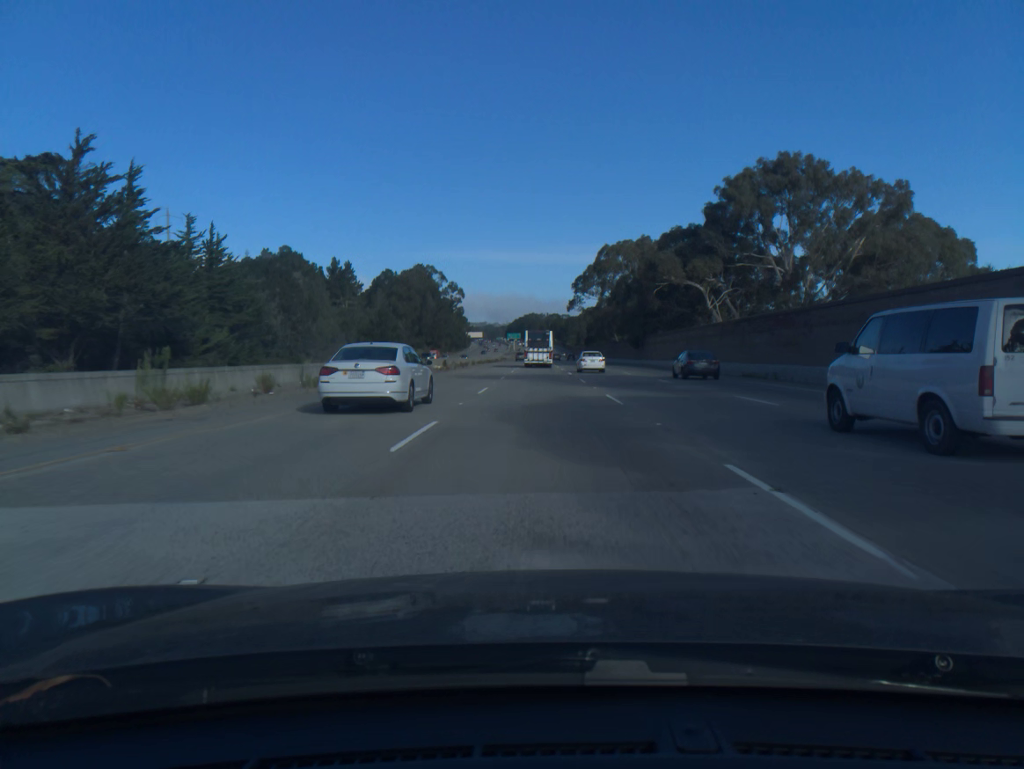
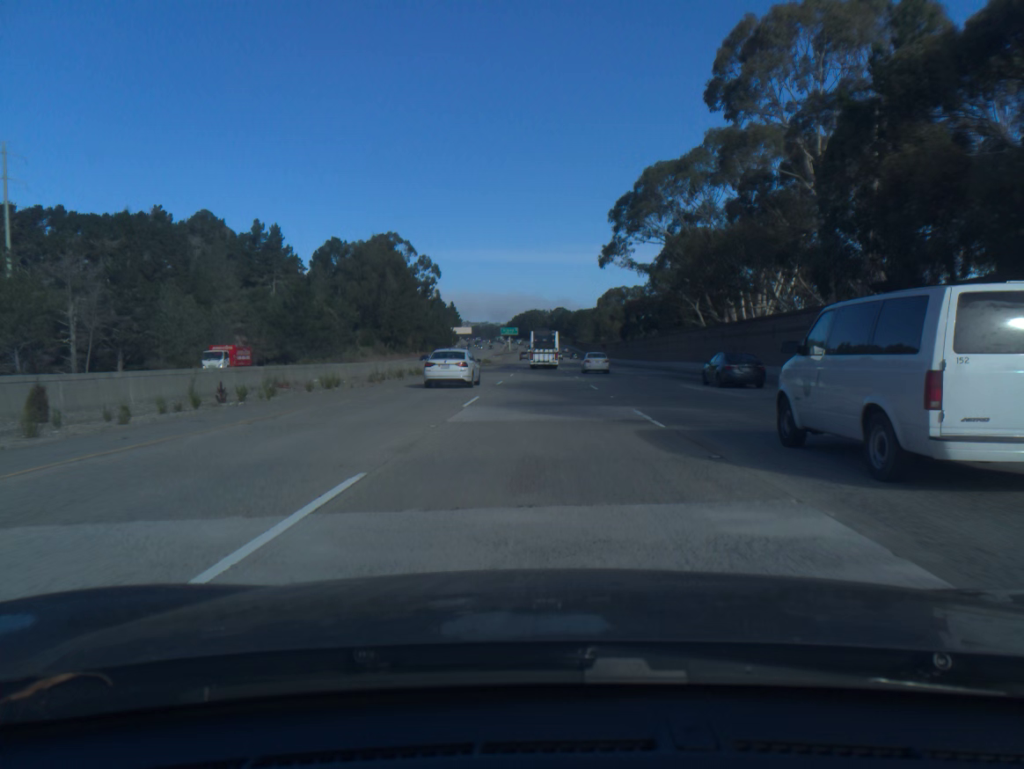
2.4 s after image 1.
(-0.2, +78.8) m; 0°
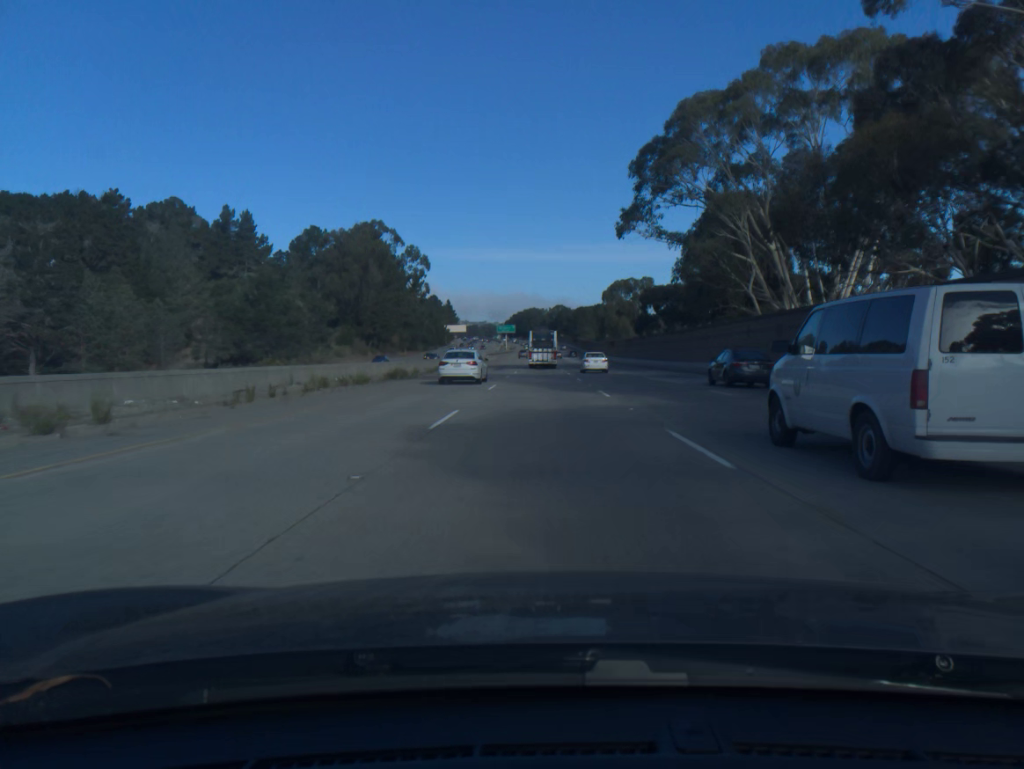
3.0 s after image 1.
(0.0, +19.7) m; 0°
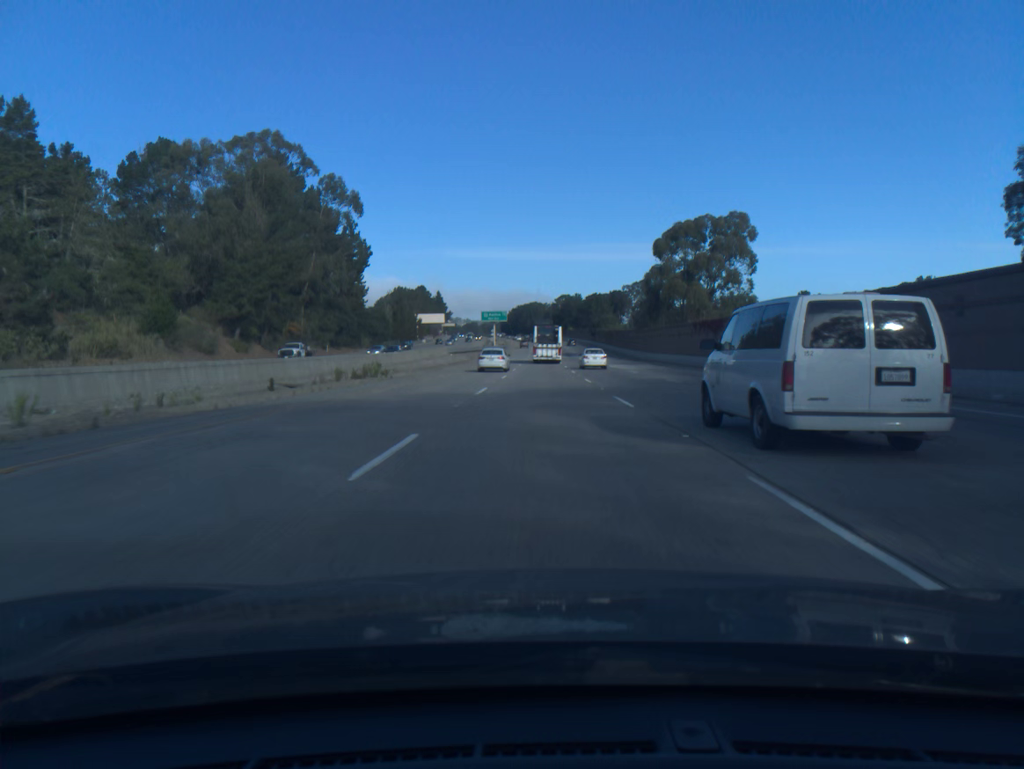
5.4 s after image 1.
(0.0, +79.0) m; 0°
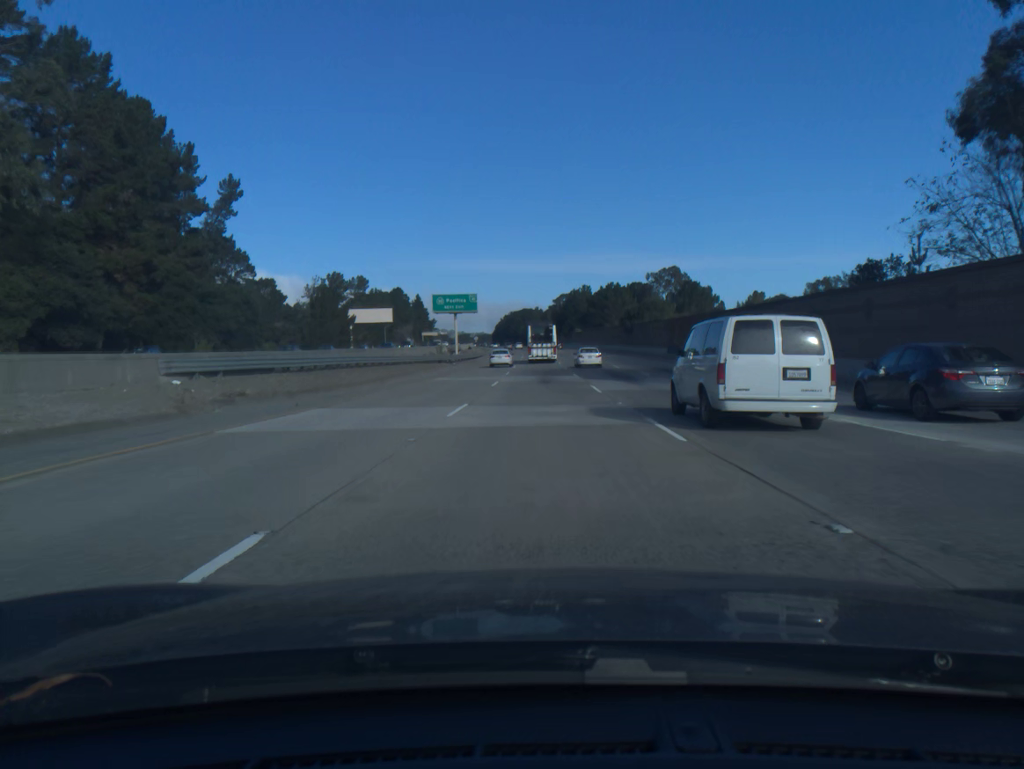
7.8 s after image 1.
(+0.2, +79.1) m; 0°
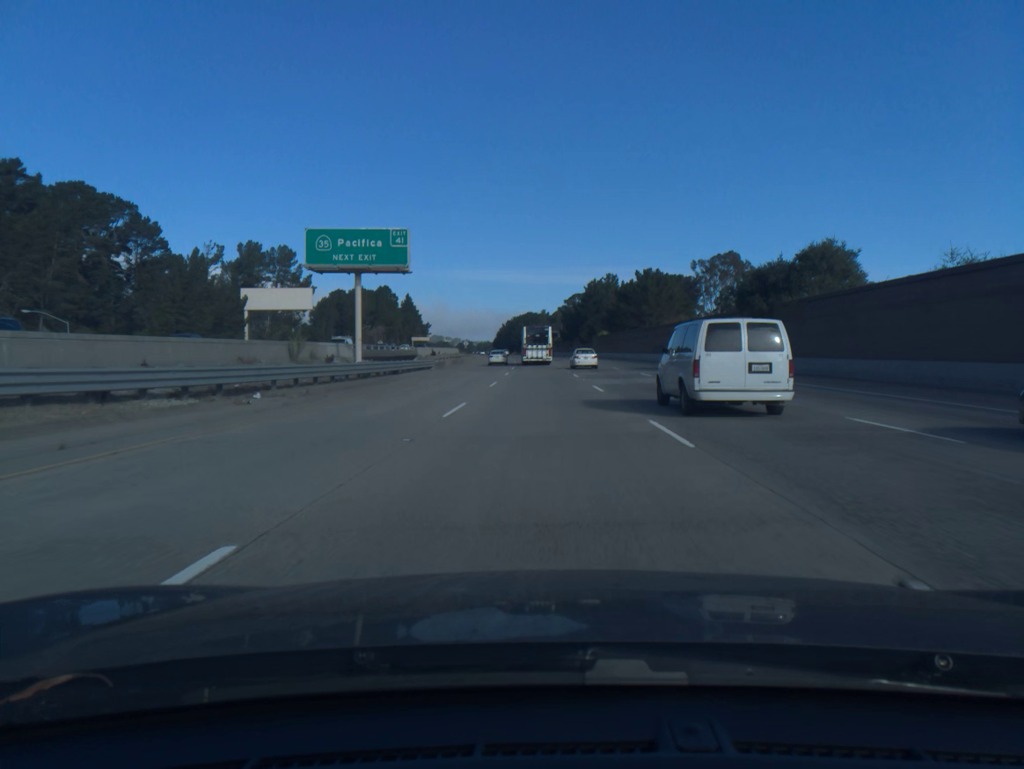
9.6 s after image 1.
(-0.2, +59.0) m; 0°
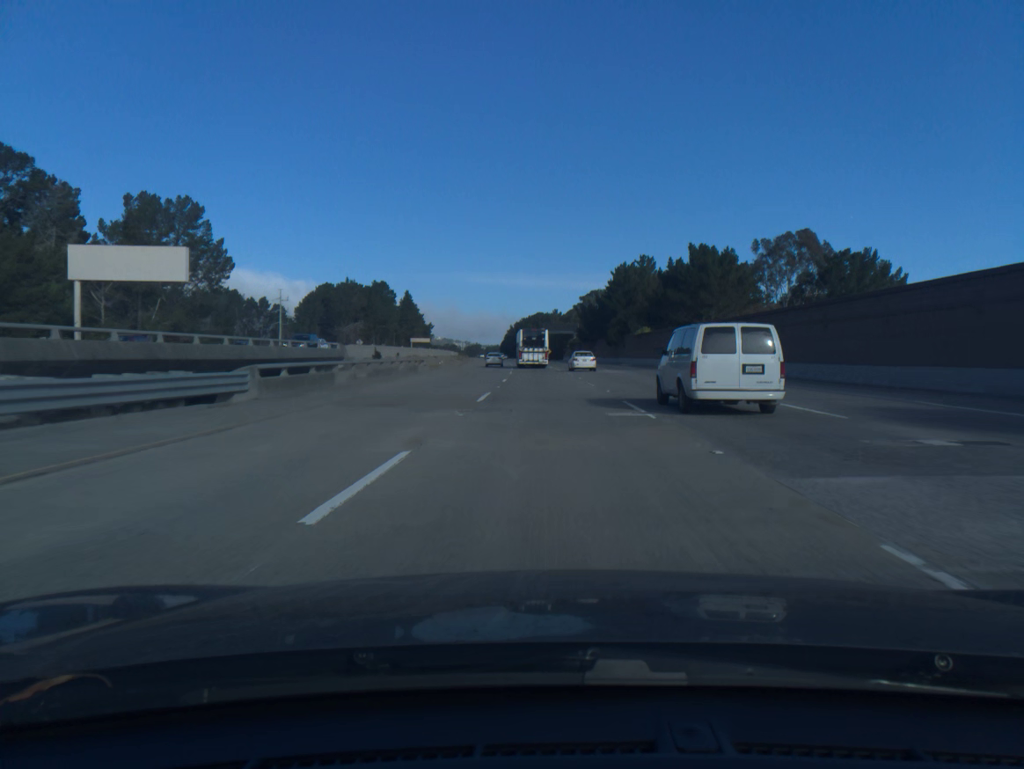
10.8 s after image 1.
(-0.2, +39.0) m; -1°
